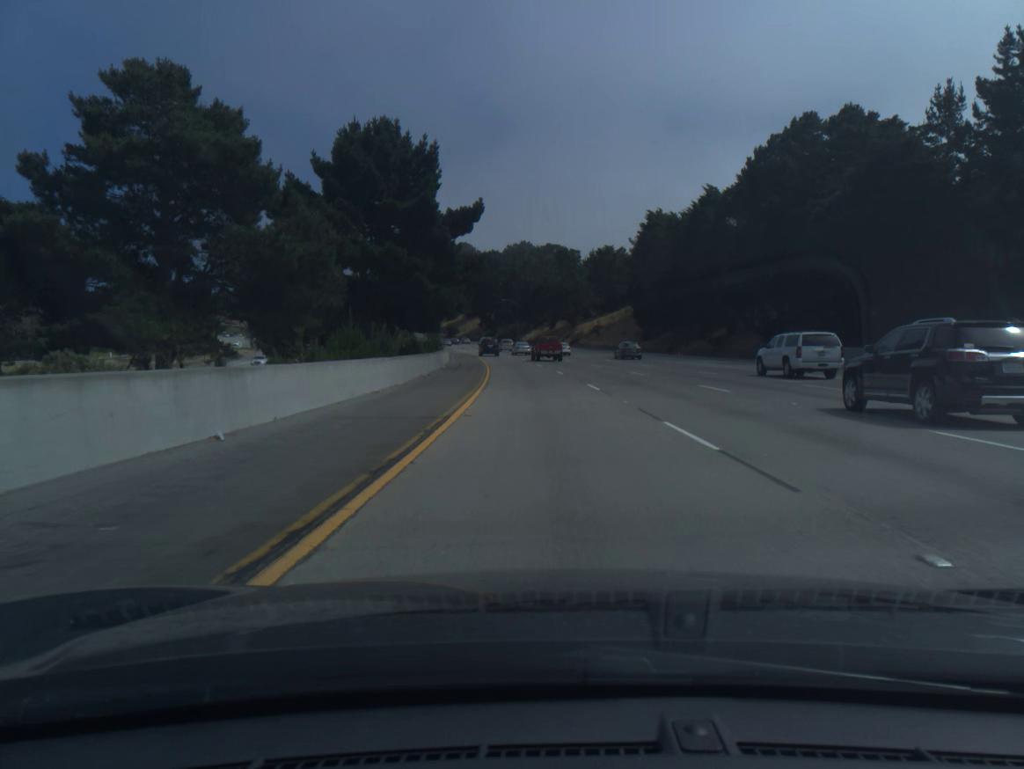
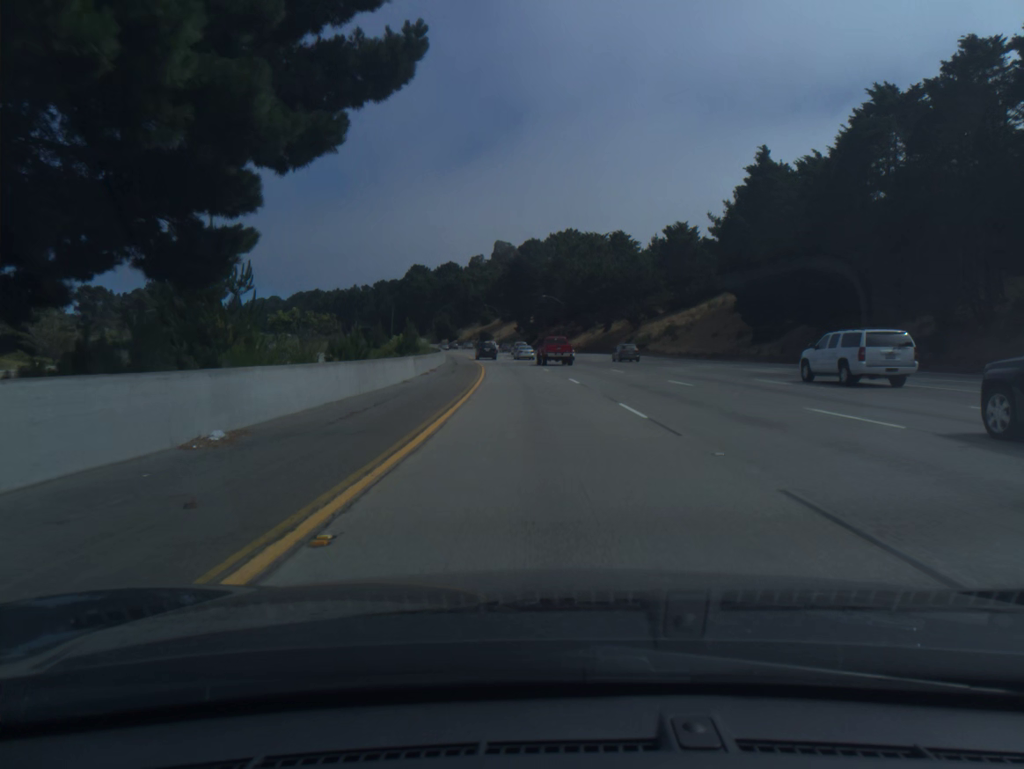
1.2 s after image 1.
(-1.0, +38.8) m; -3°
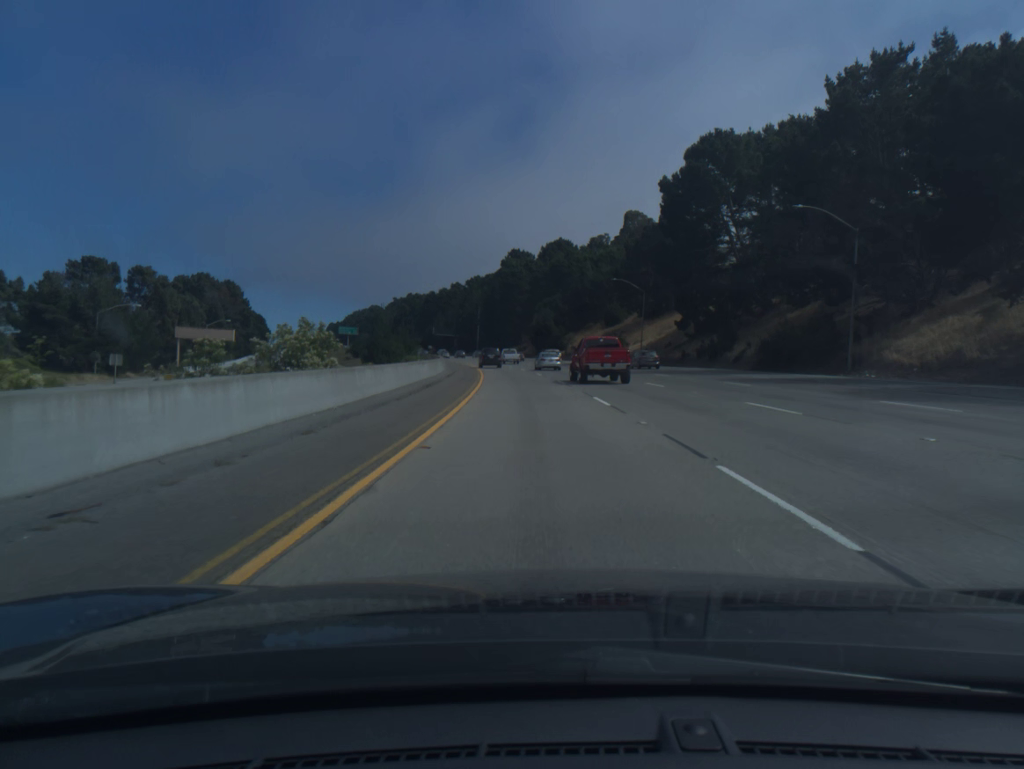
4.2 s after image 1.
(-7.6, +96.3) m; -9°
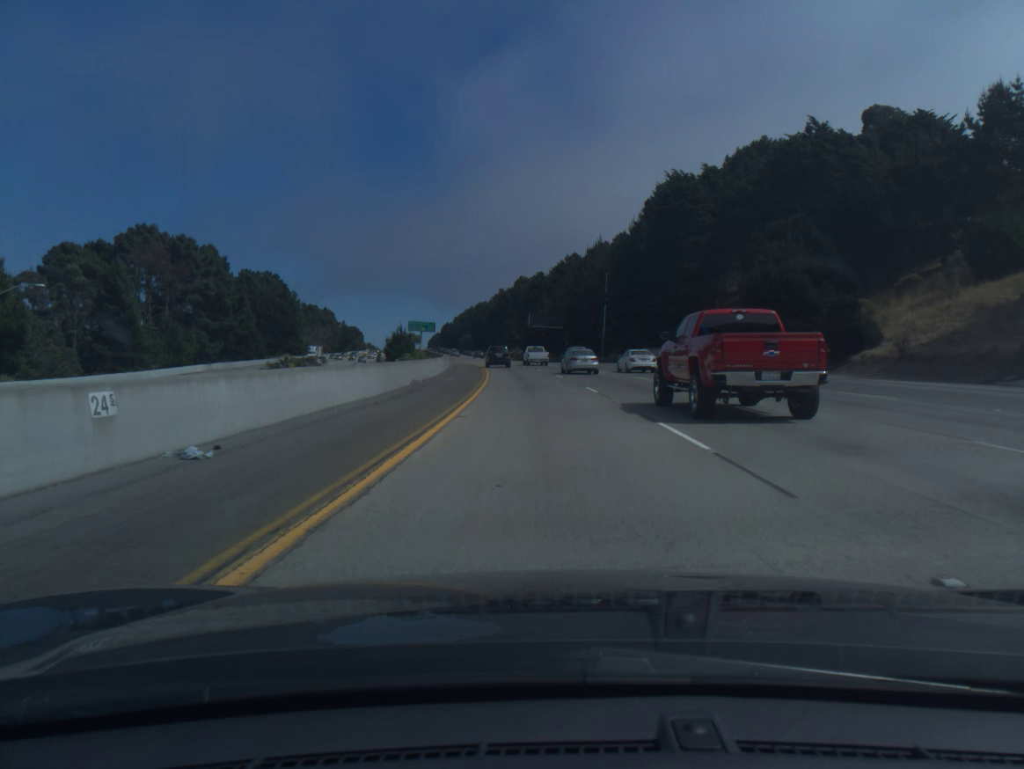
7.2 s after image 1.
(-8.0, +96.9) m; -9°
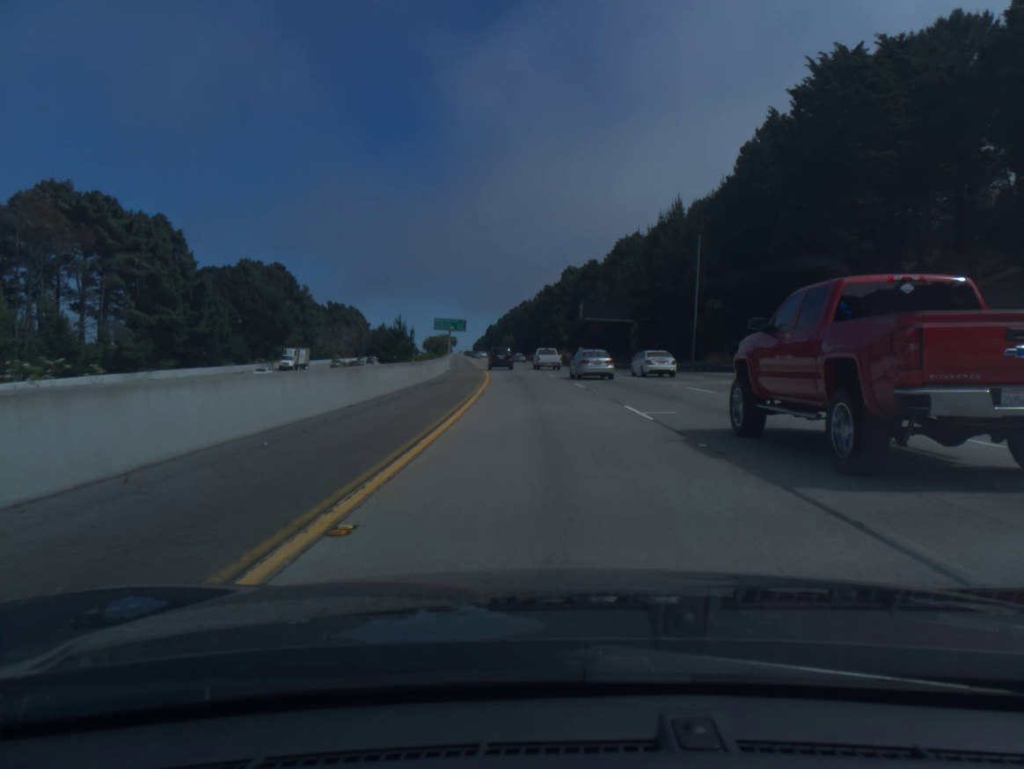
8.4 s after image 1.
(-1.1, +38.9) m; -3°
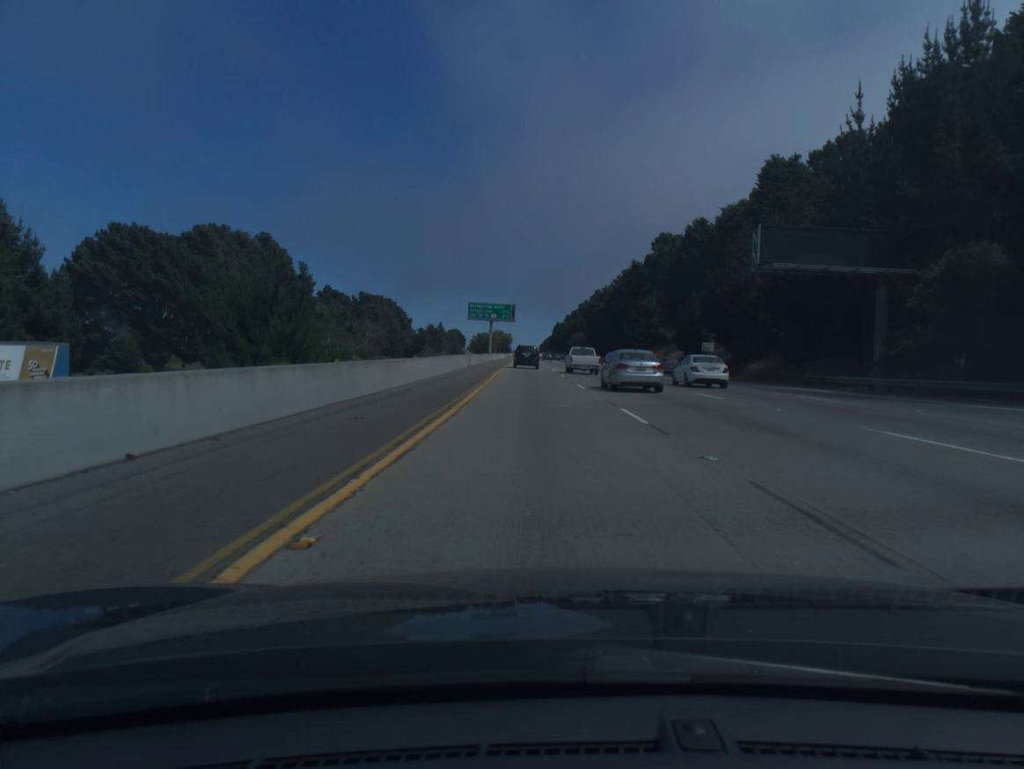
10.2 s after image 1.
(-2.6, +58.6) m; -5°
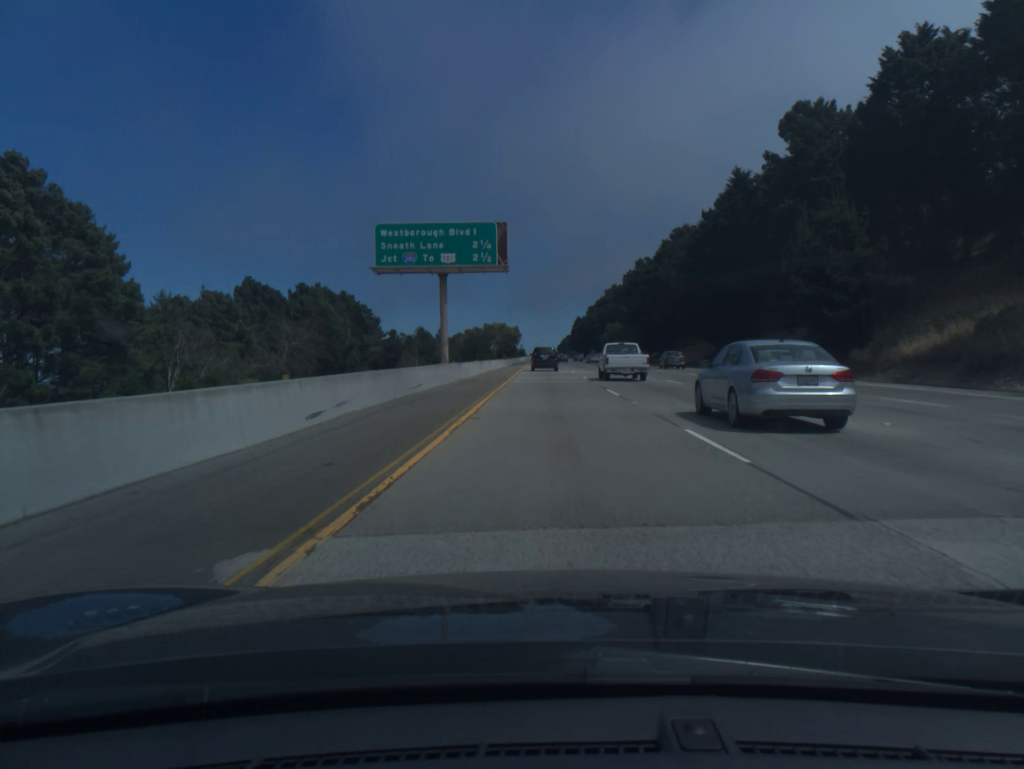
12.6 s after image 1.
(-1.9, +78.1) m; -1°
